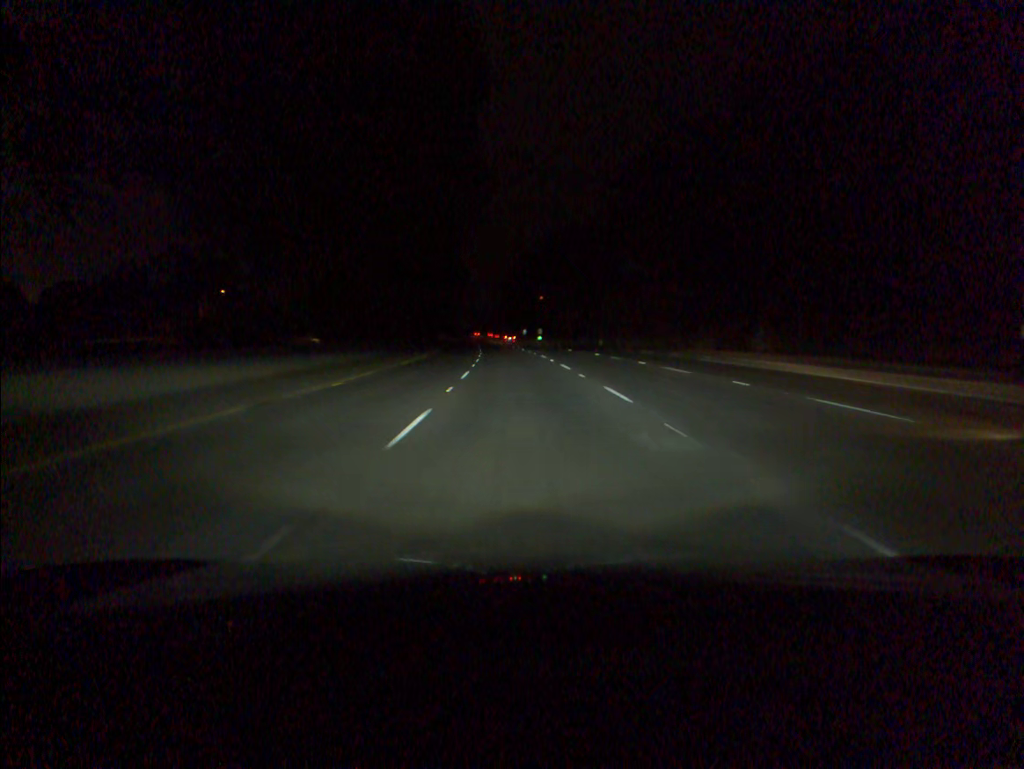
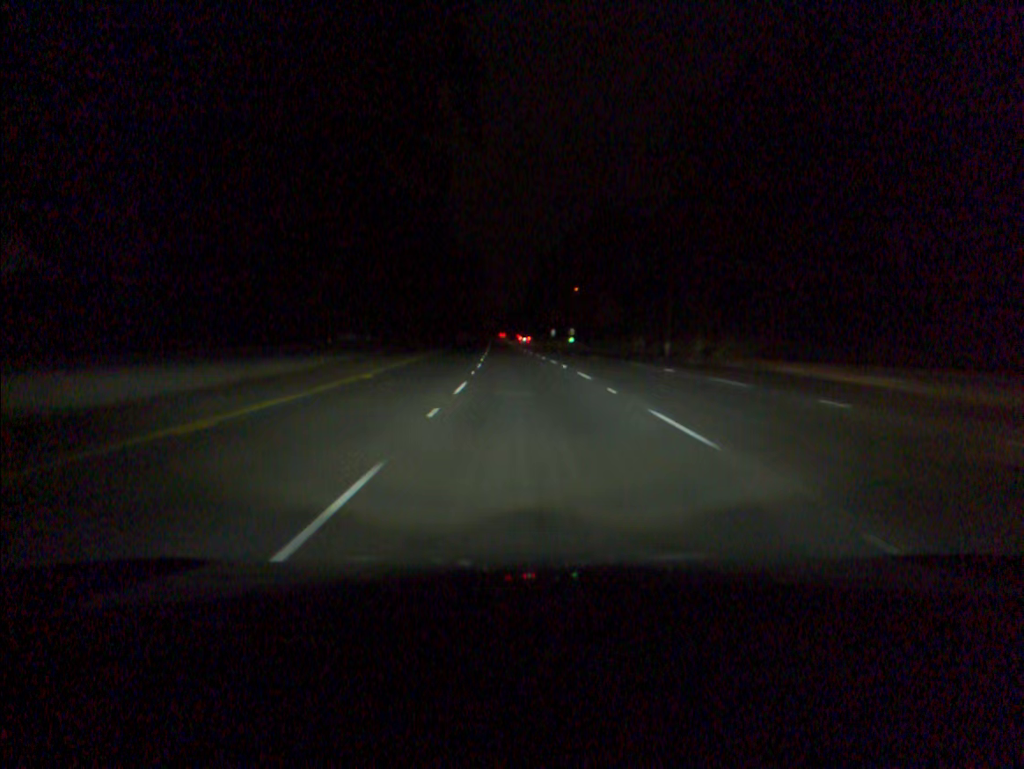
(-0.6, +35.0) m; -2°
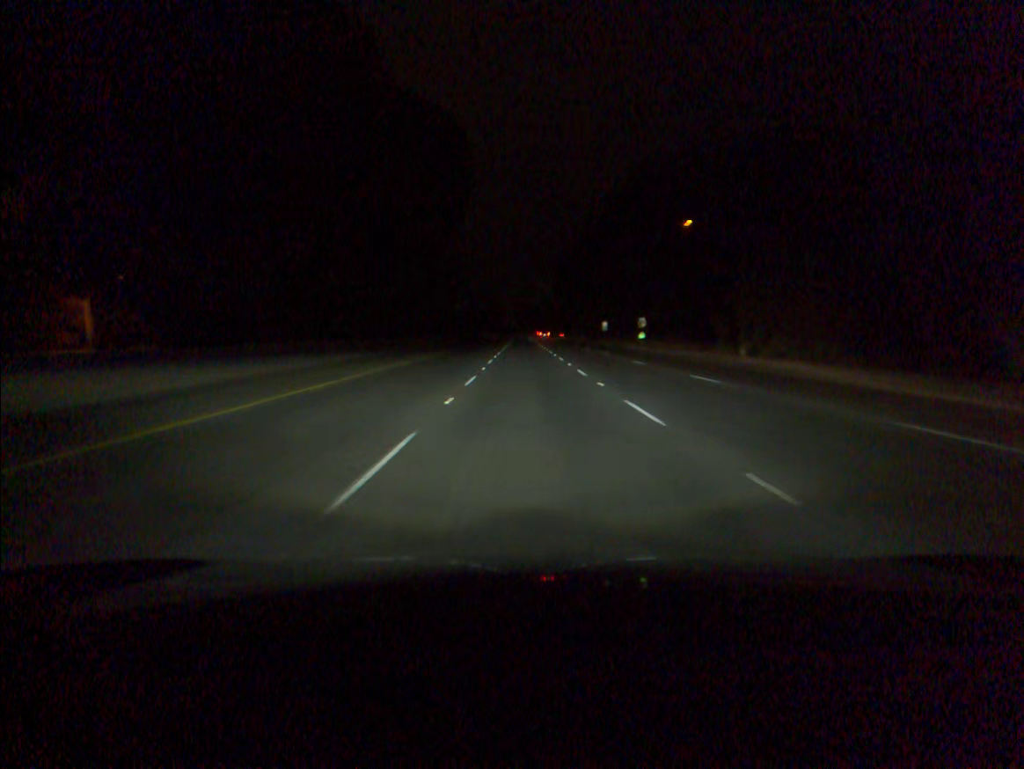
(-1.4, +70.3) m; -2°
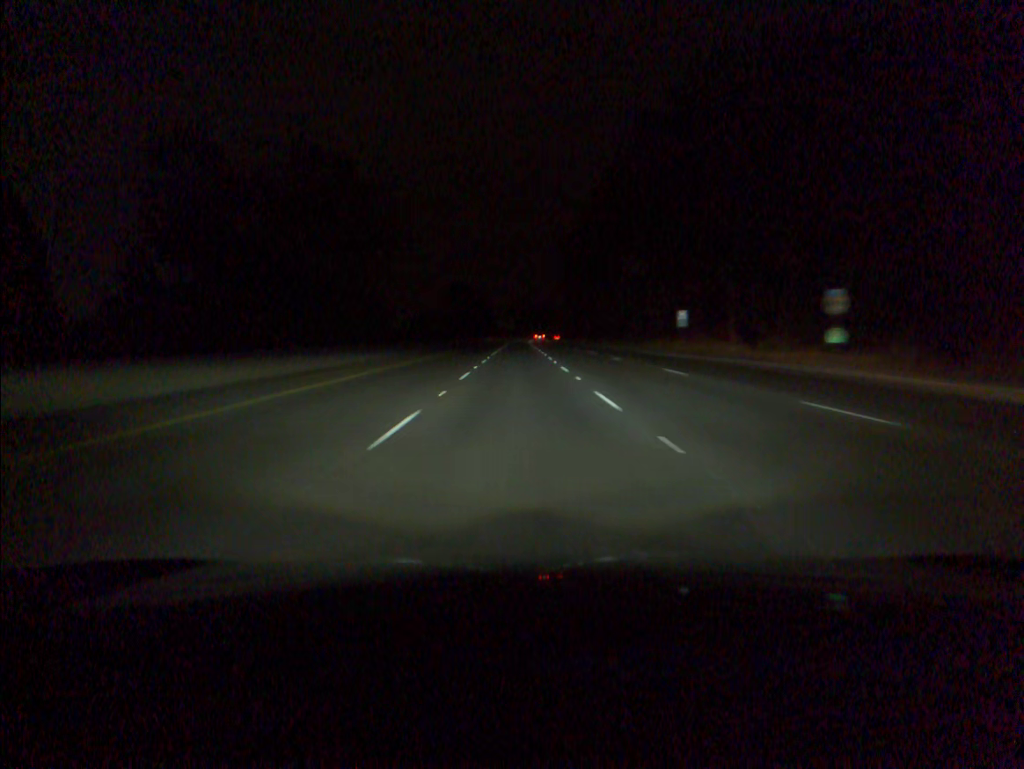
(+0.2, +70.3) m; 0°
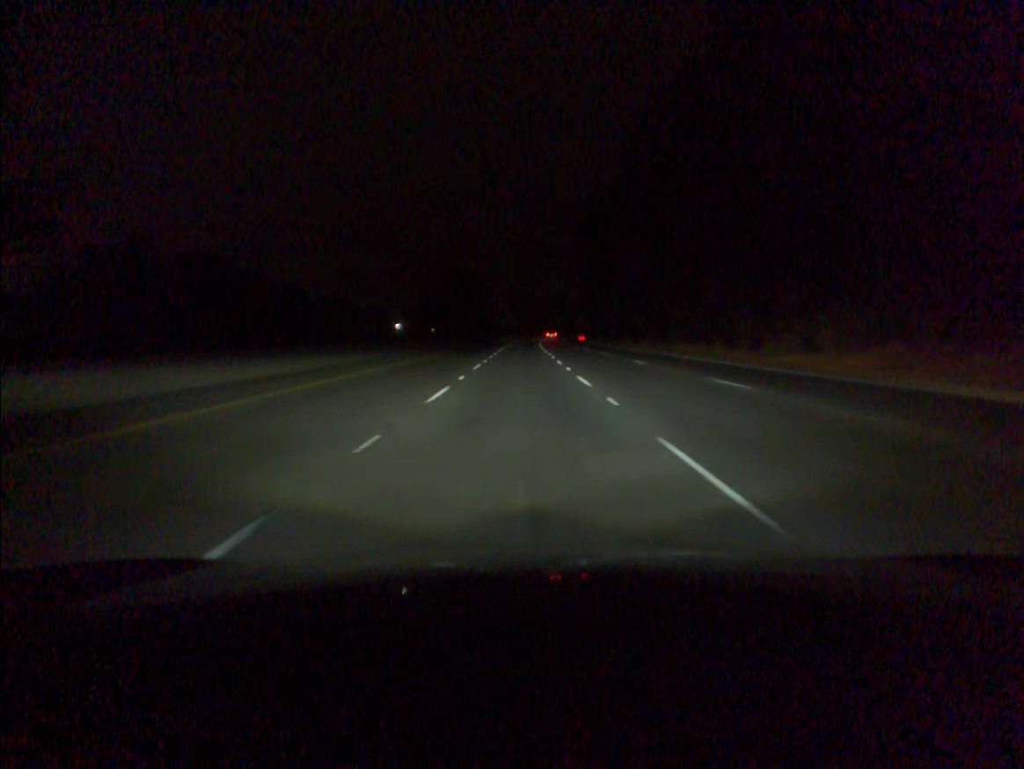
(-0.2, +52.4) m; 0°
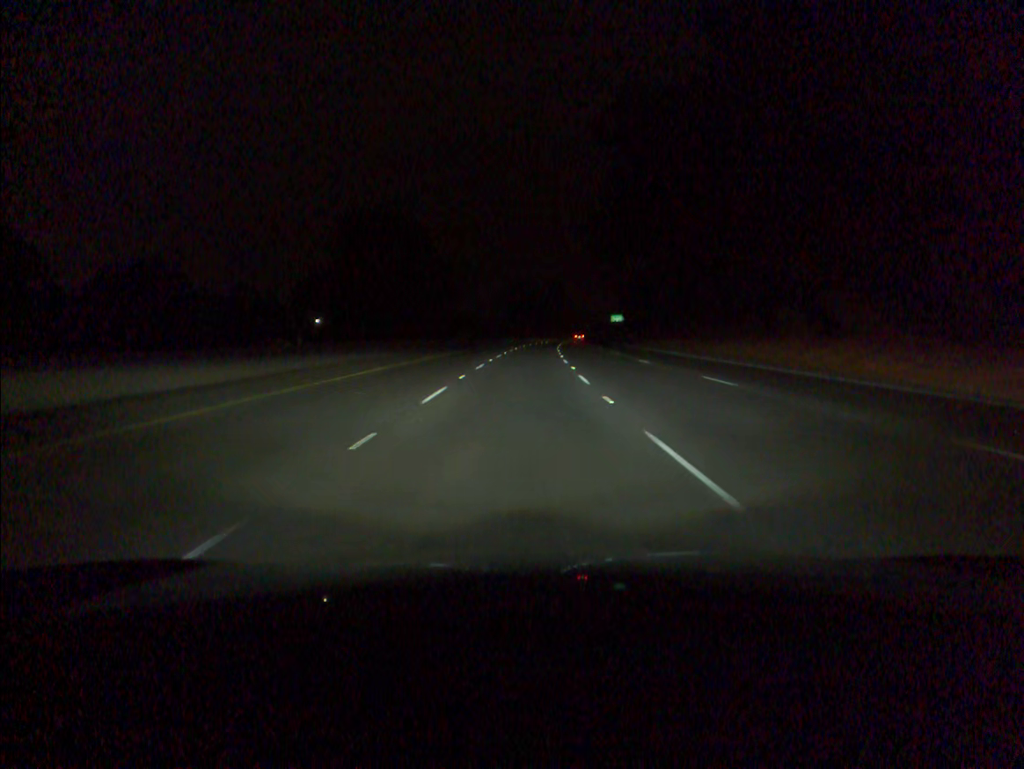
(+0.3, +87.1) m; +1°
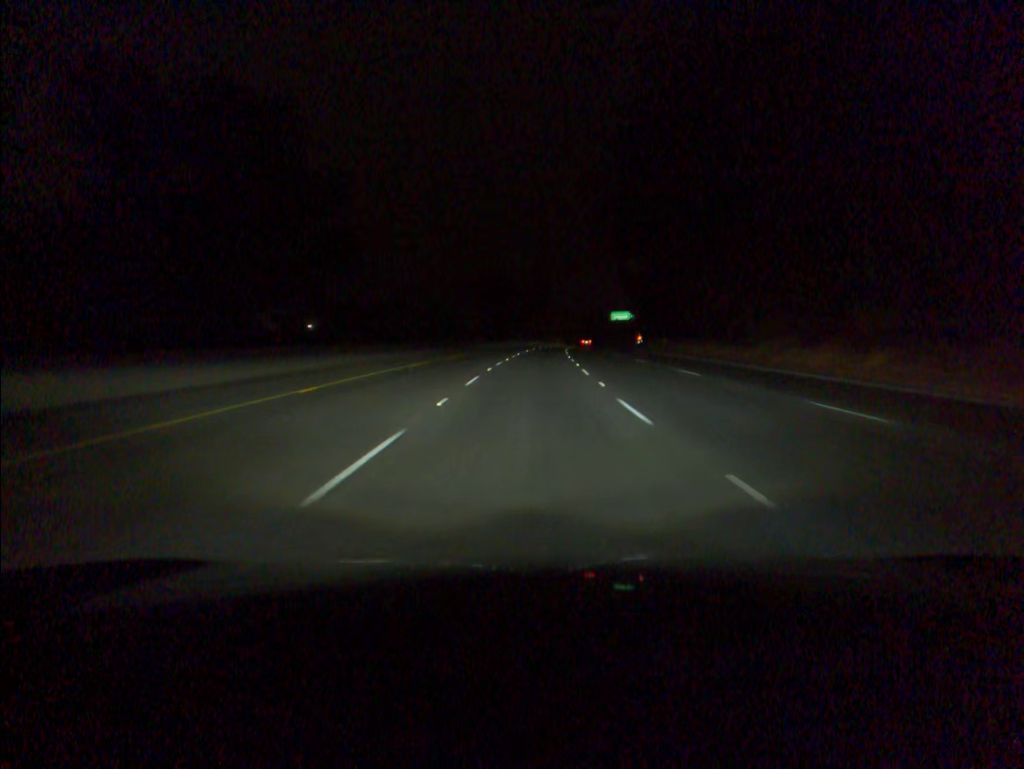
(+0.6, +52.4) m; +2°
